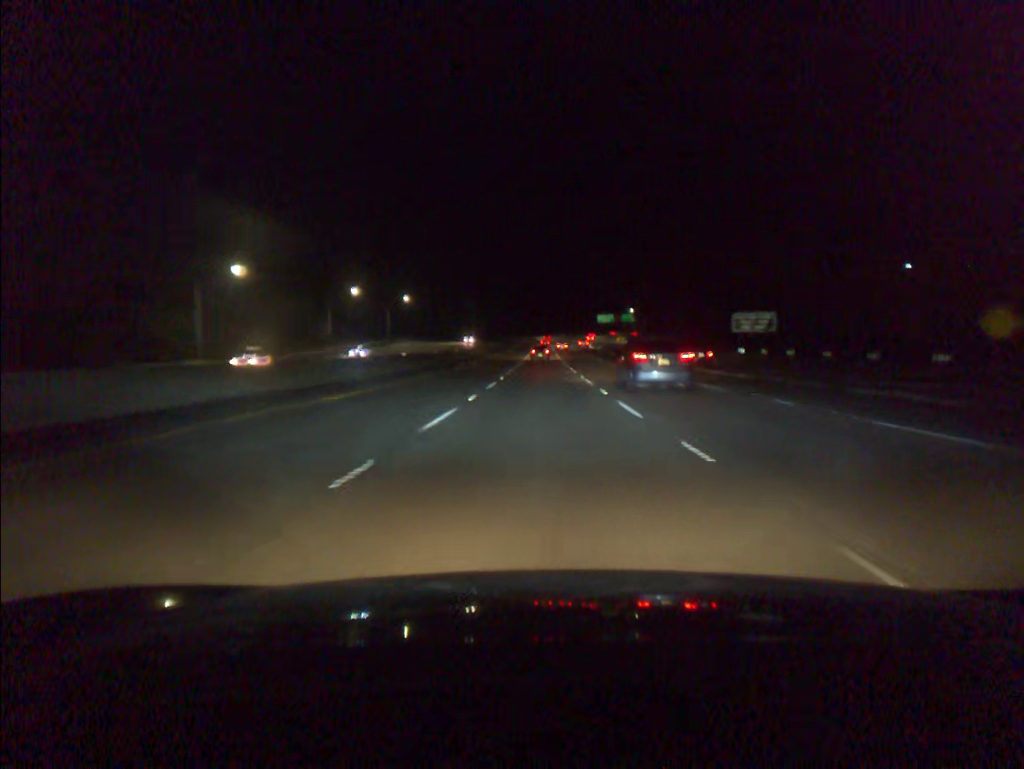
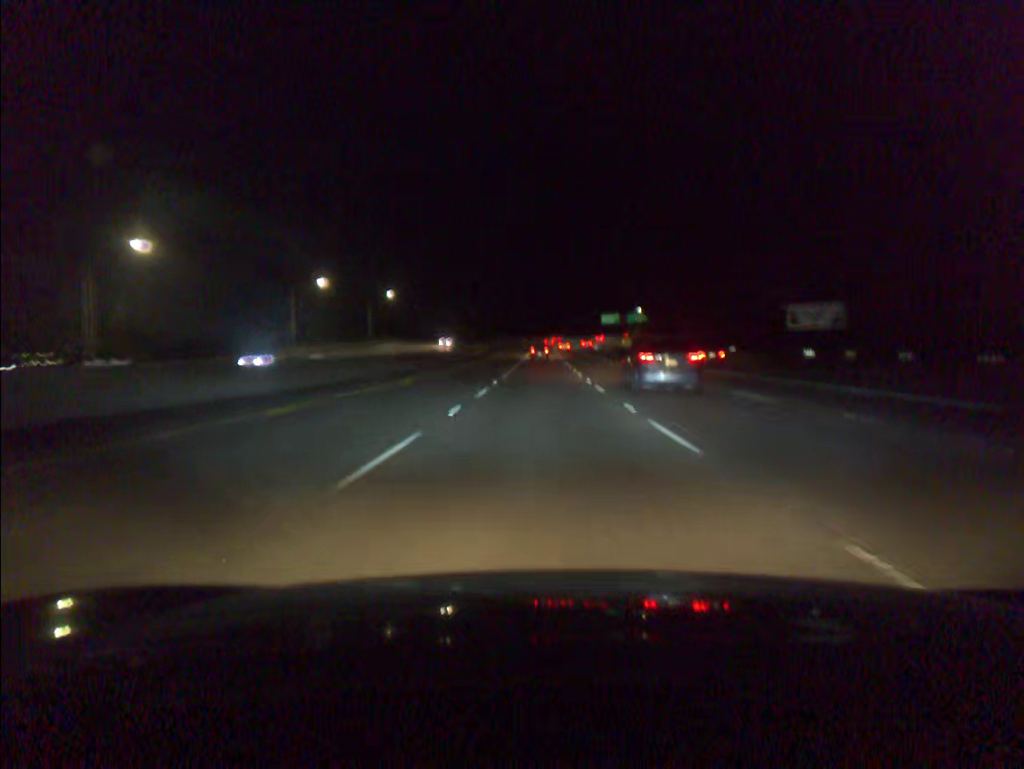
(0.0, +19.3) m; 0°
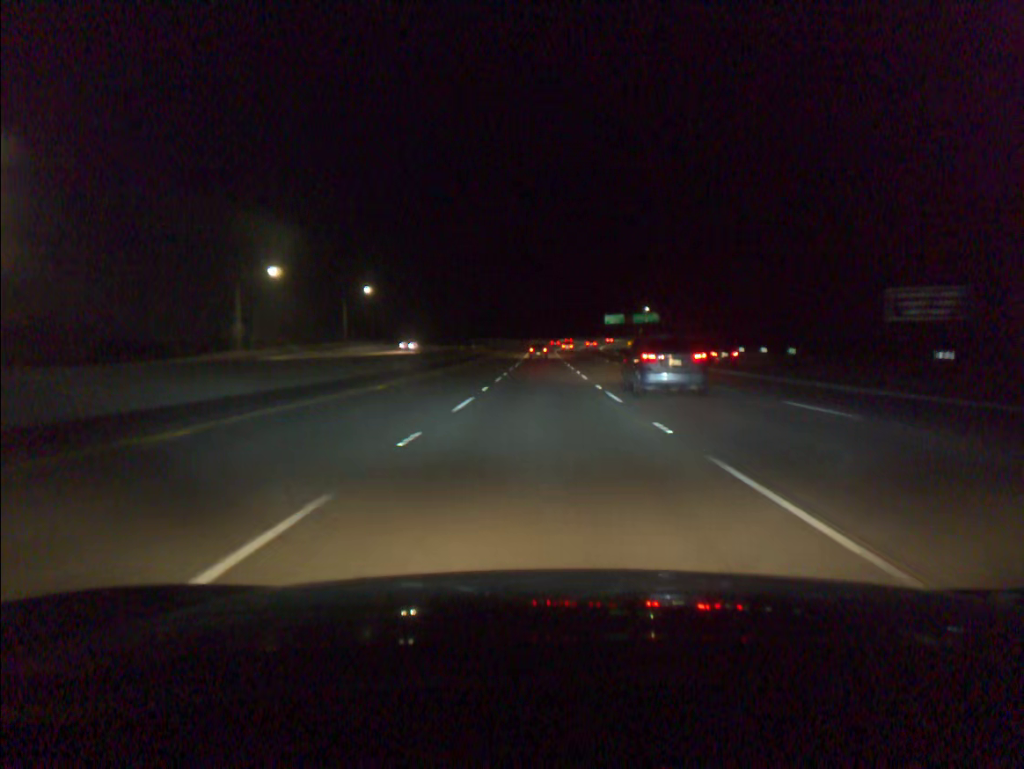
(0.0, +19.2) m; 0°
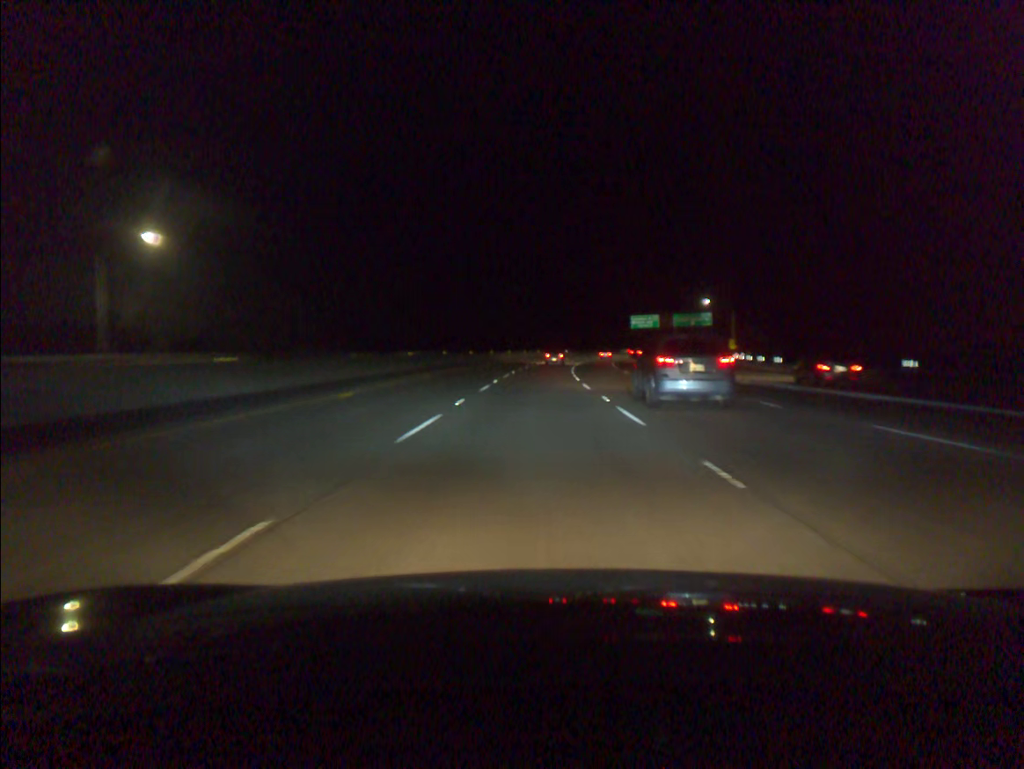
(+0.2, +76.5) m; 0°
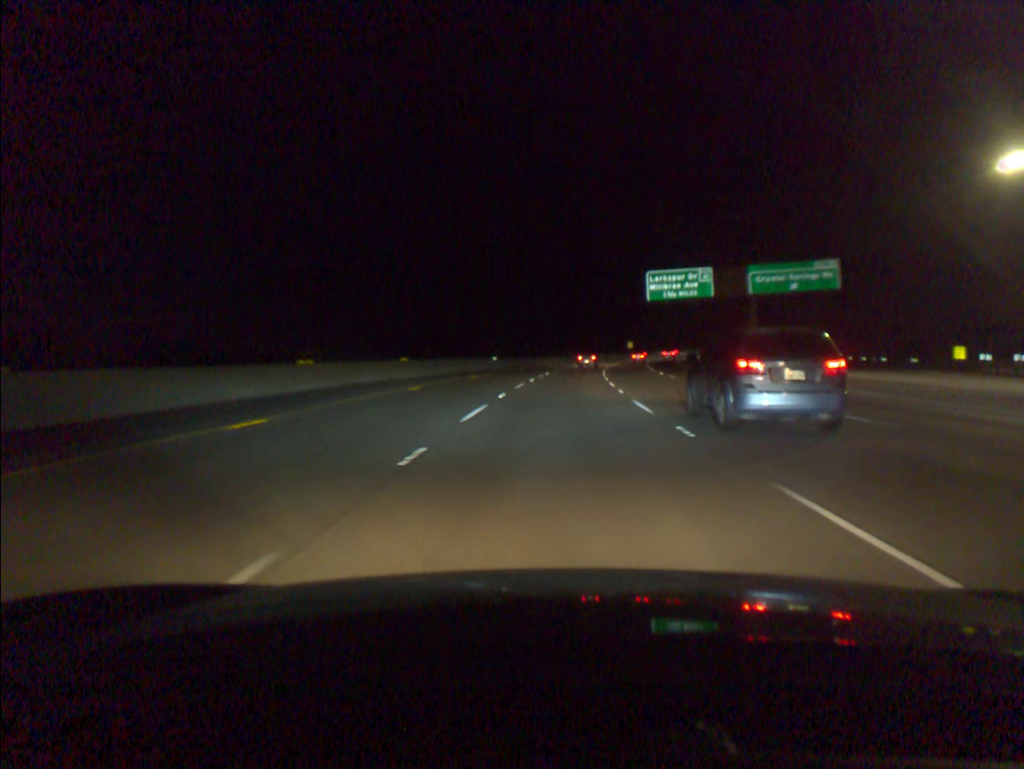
(+2.8, +95.8) m; +5°
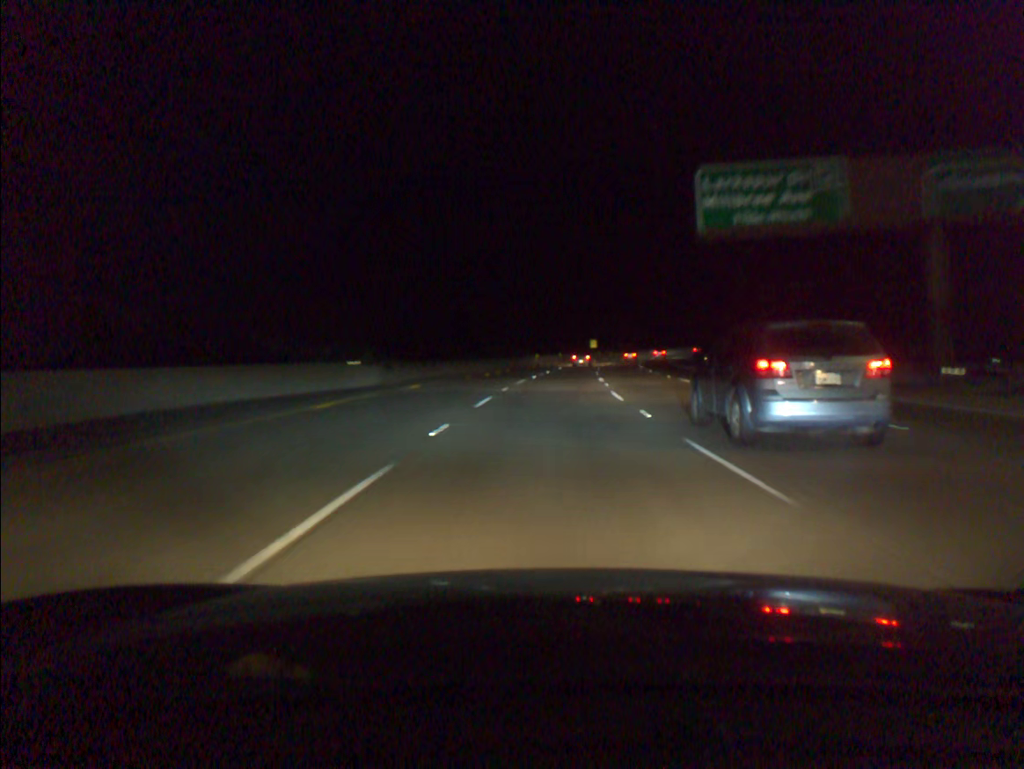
(+1.3, +38.6) m; +4°
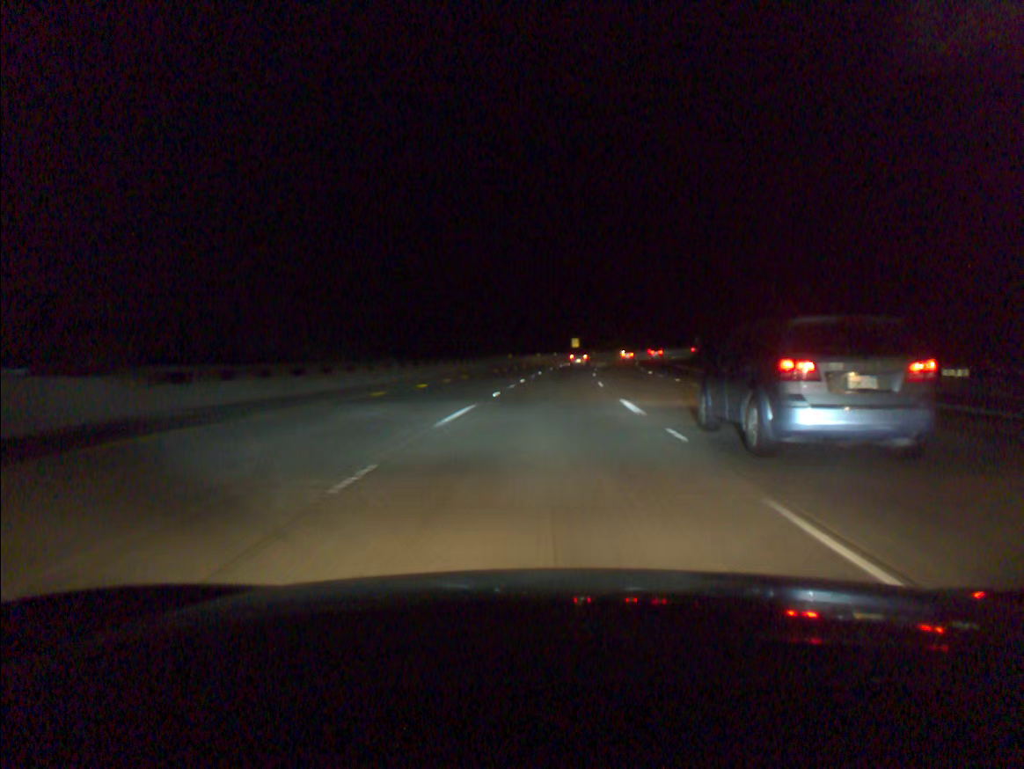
(+0.3, +19.4) m; +2°
